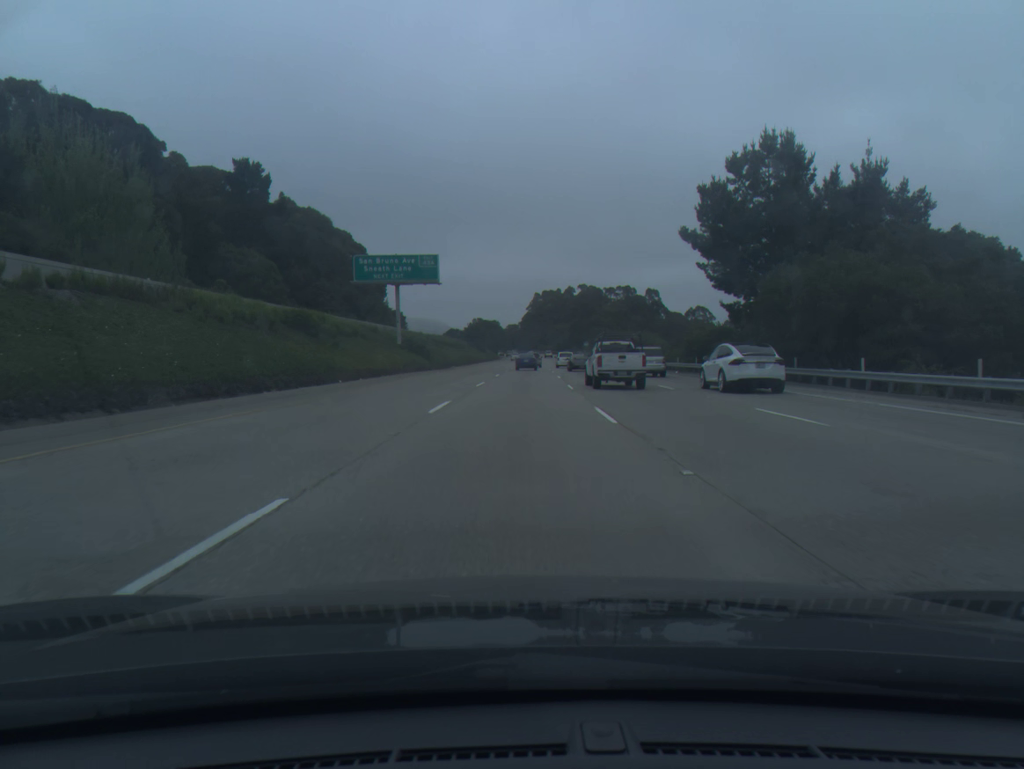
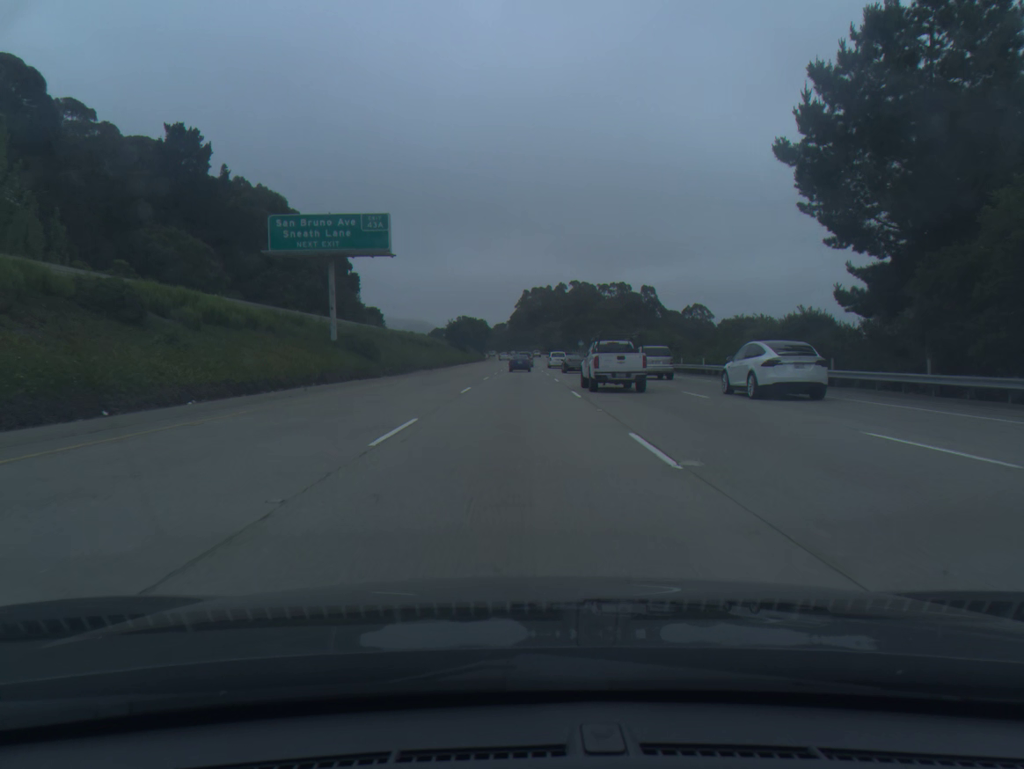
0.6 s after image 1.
(+0.1, +20.4) m; +1°
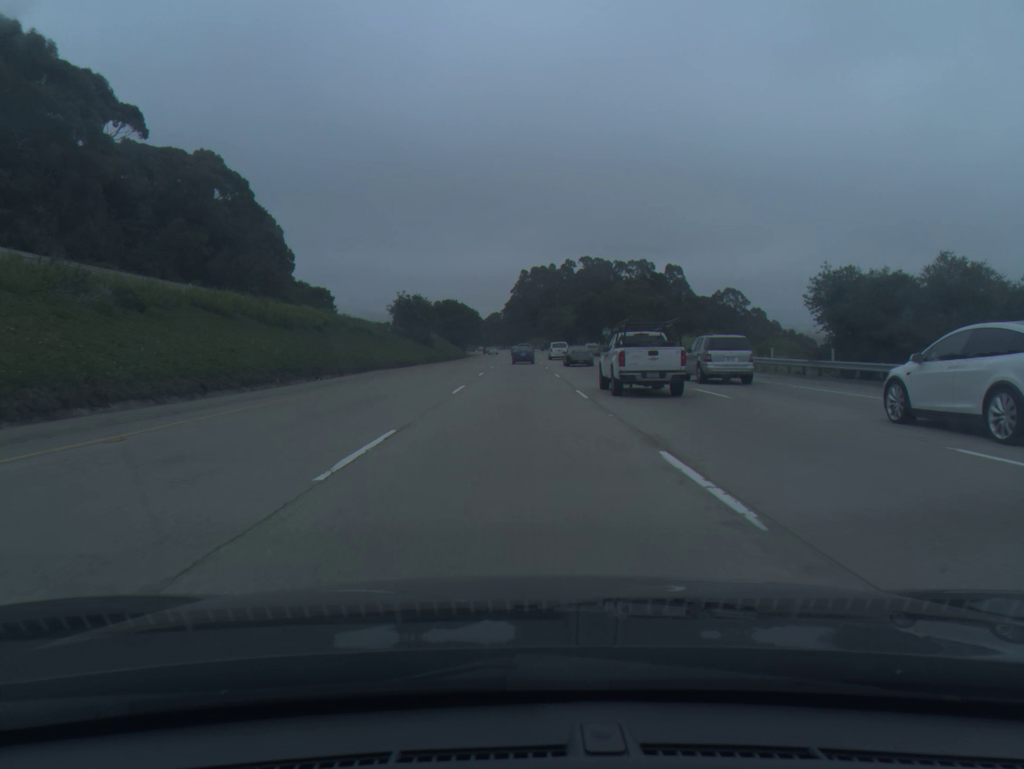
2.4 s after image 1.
(+0.4, +61.1) m; 0°
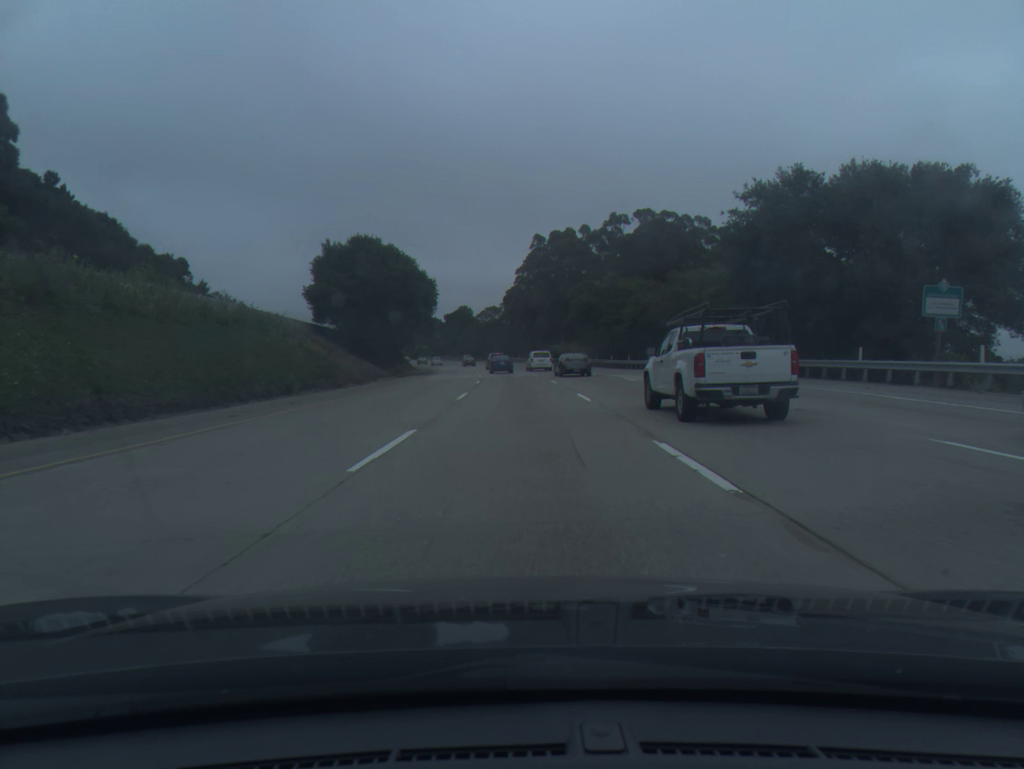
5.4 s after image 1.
(0.0, +101.1) m; 0°
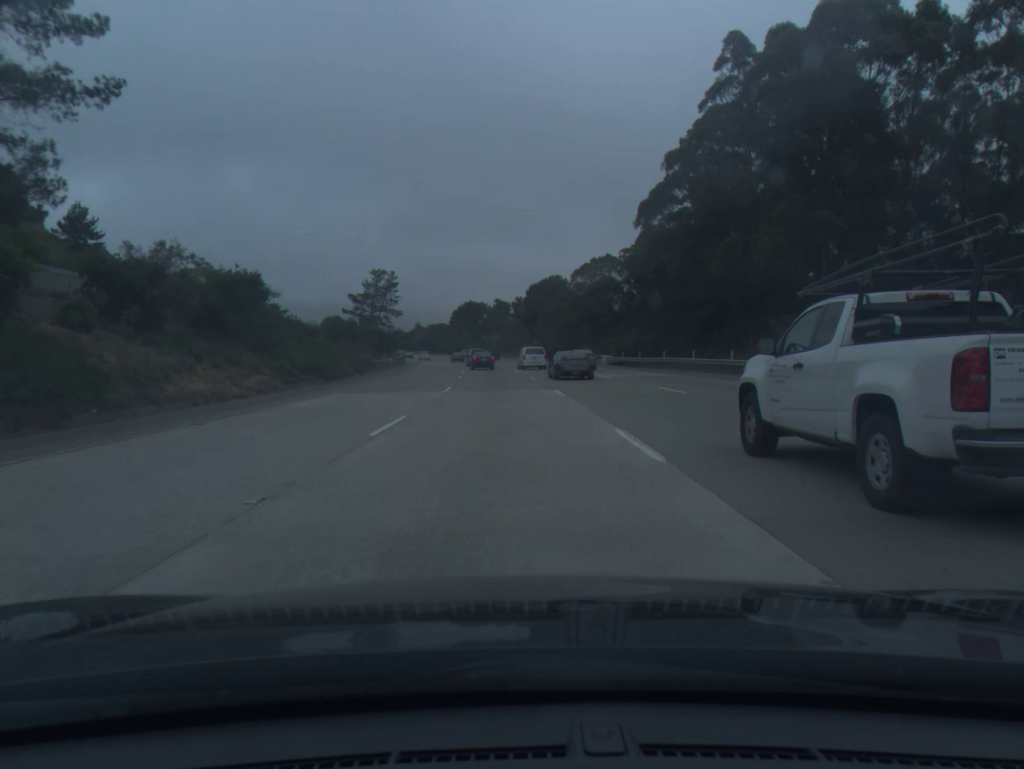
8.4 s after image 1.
(-4.3, +100.0) m; -7°
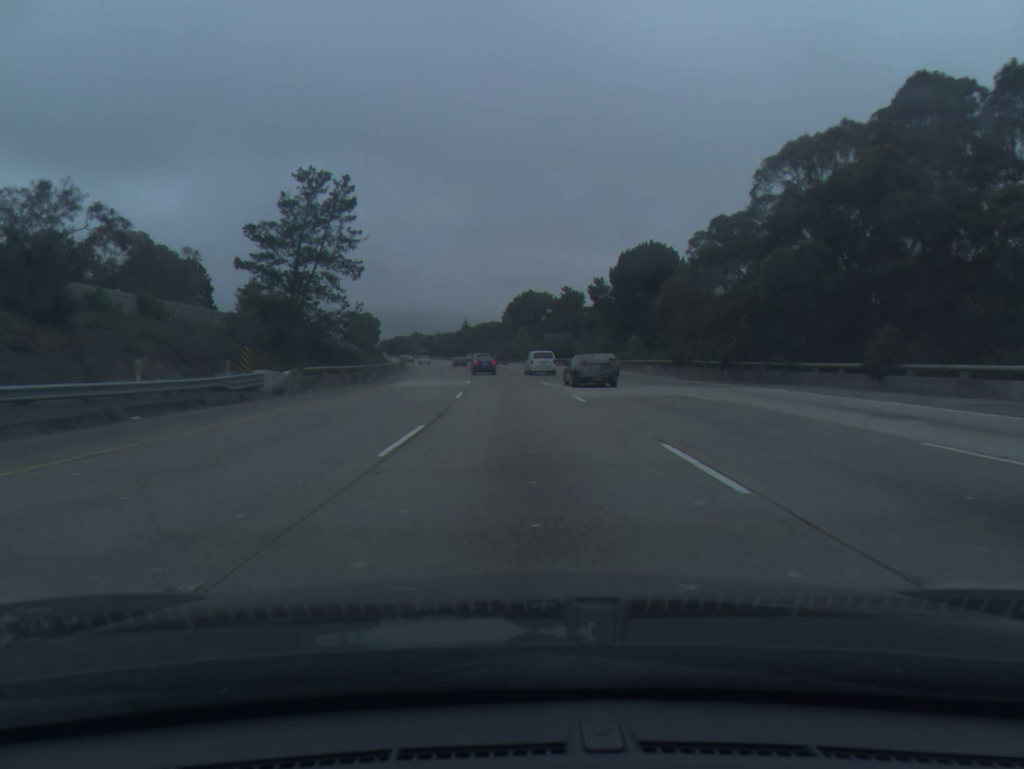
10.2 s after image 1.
(-2.6, +59.9) m; -5°
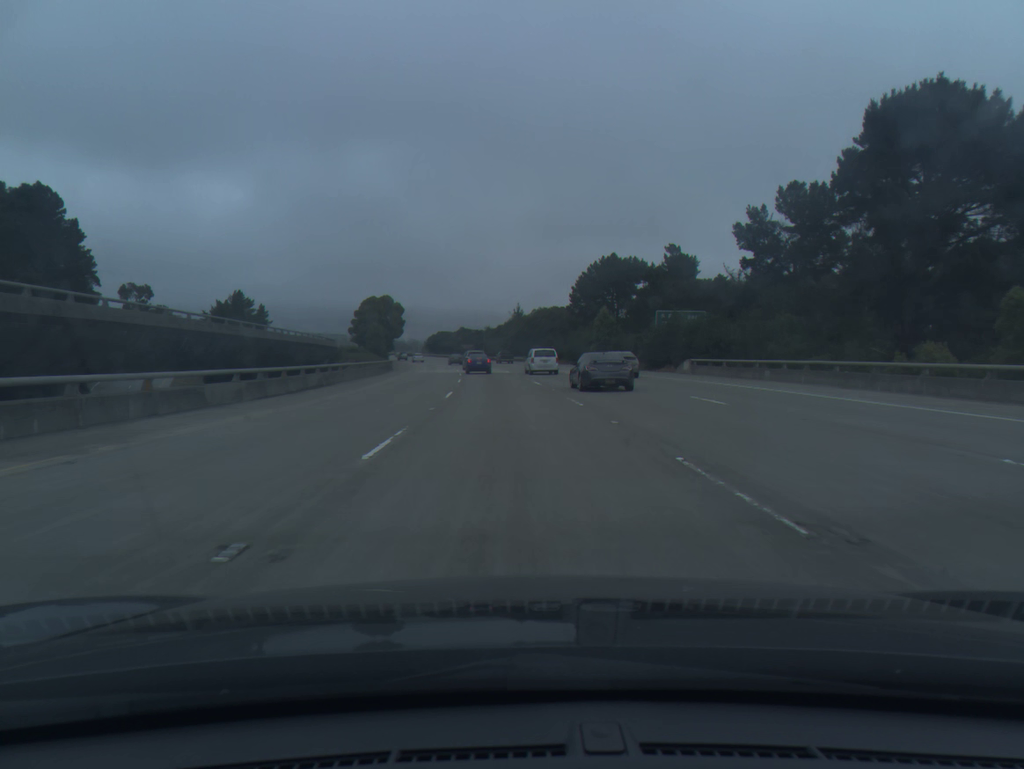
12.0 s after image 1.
(-2.2, +60.0) m; -4°
